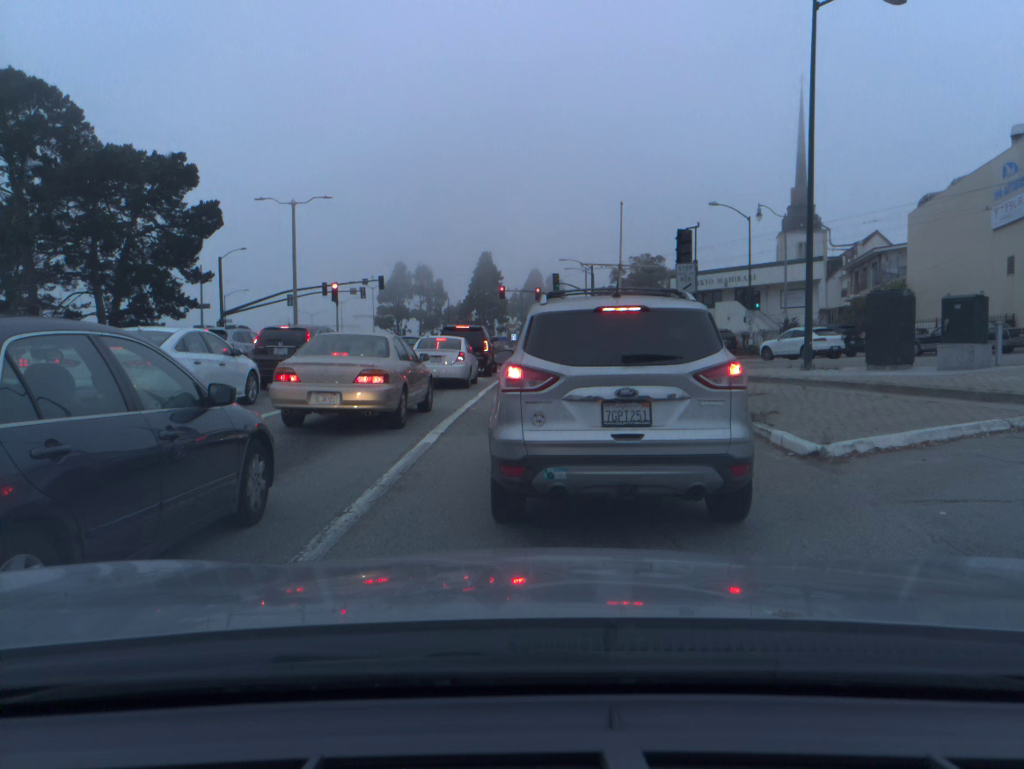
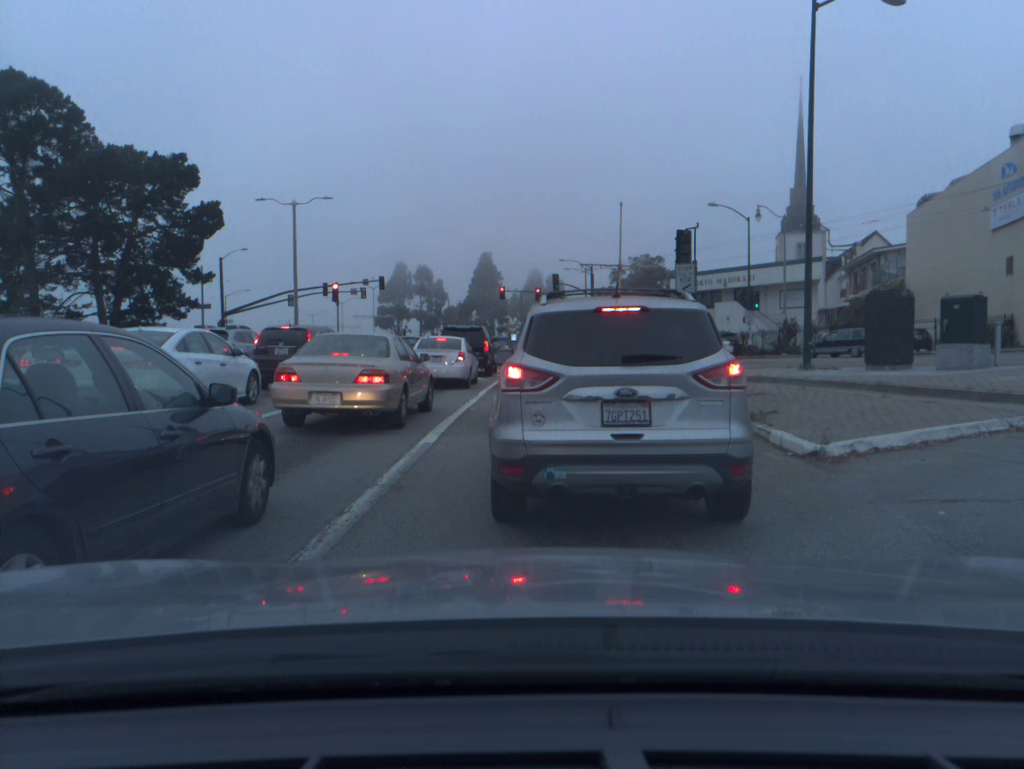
(0.0, 0.0) m; 0°
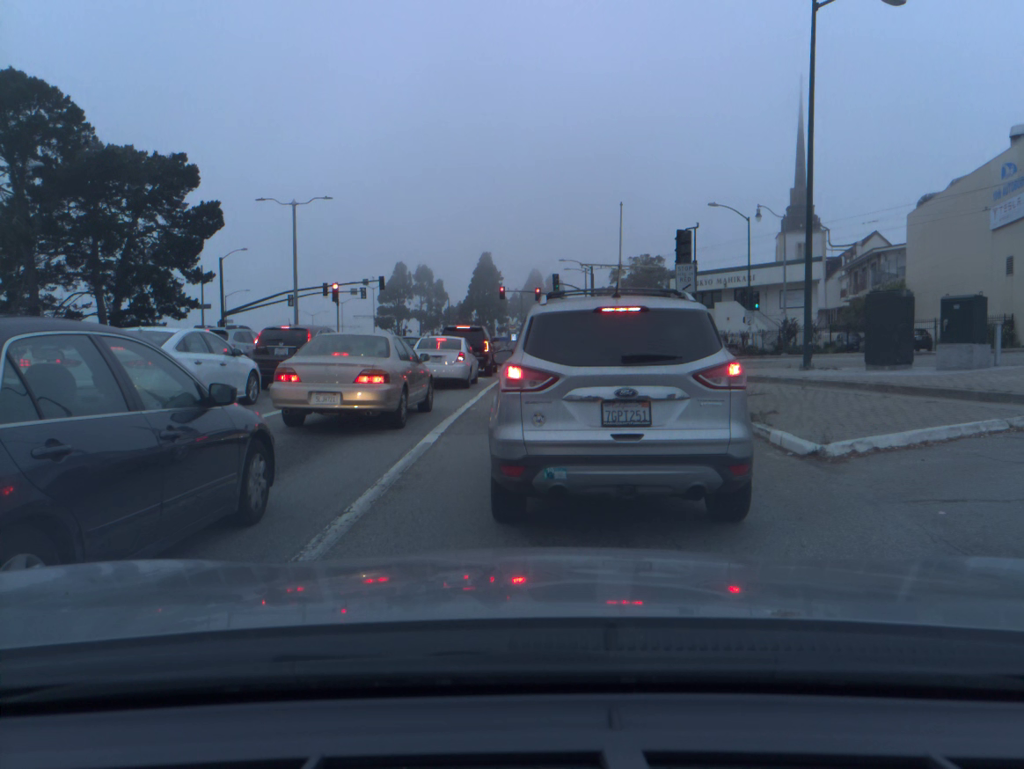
(0.0, 0.0) m; 0°
